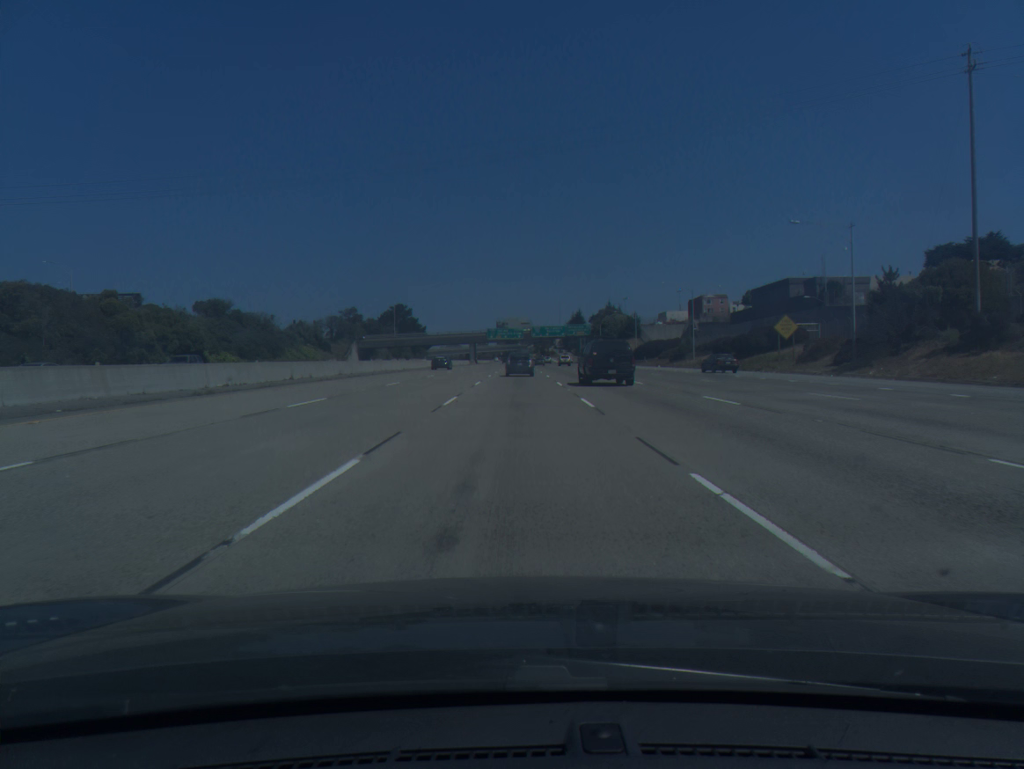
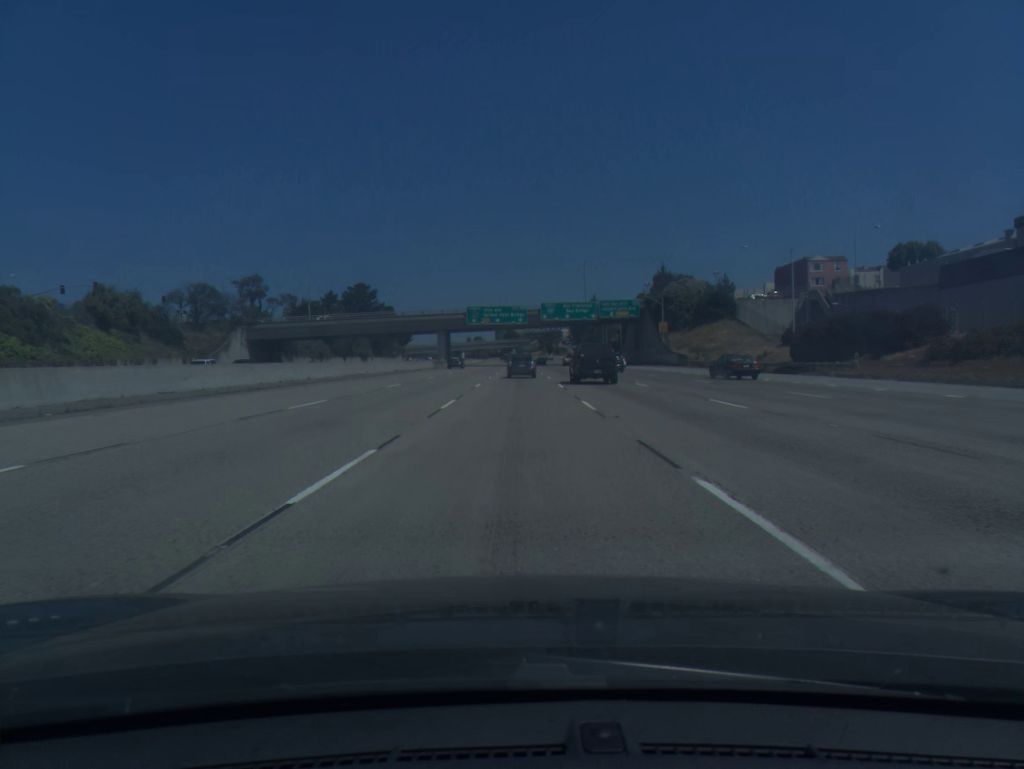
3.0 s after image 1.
(0.0, +85.5) m; 0°
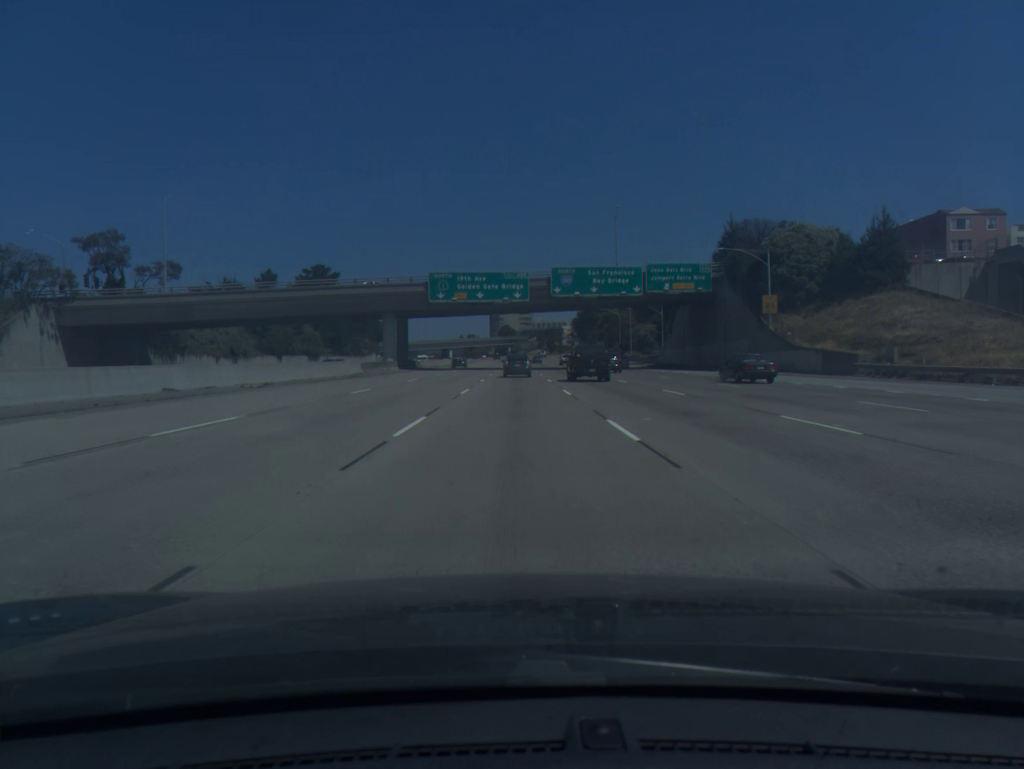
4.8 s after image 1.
(0.0, +49.8) m; 0°
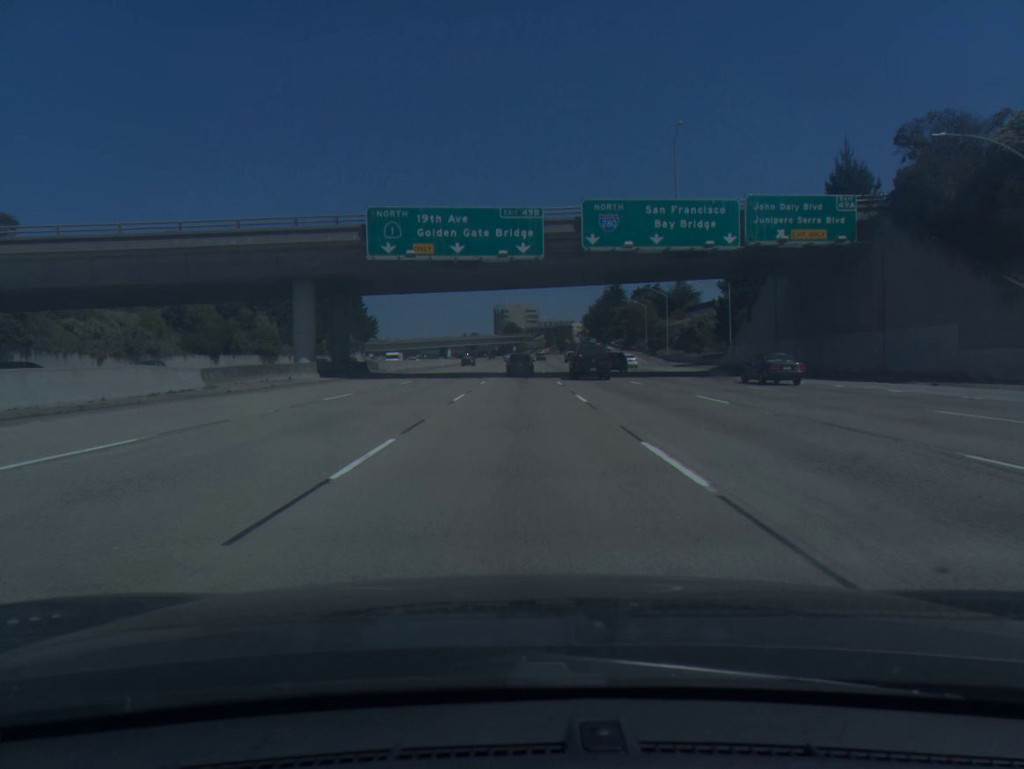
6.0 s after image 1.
(-0.1, +32.9) m; 0°
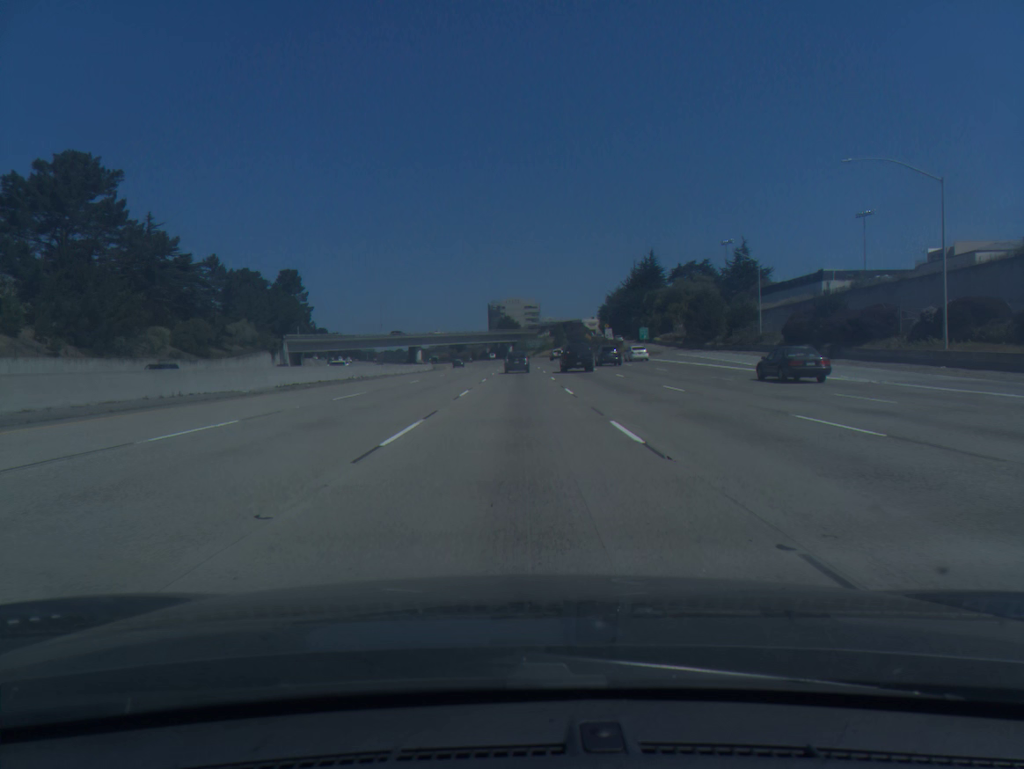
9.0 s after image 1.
(+0.3, +81.9) m; 0°
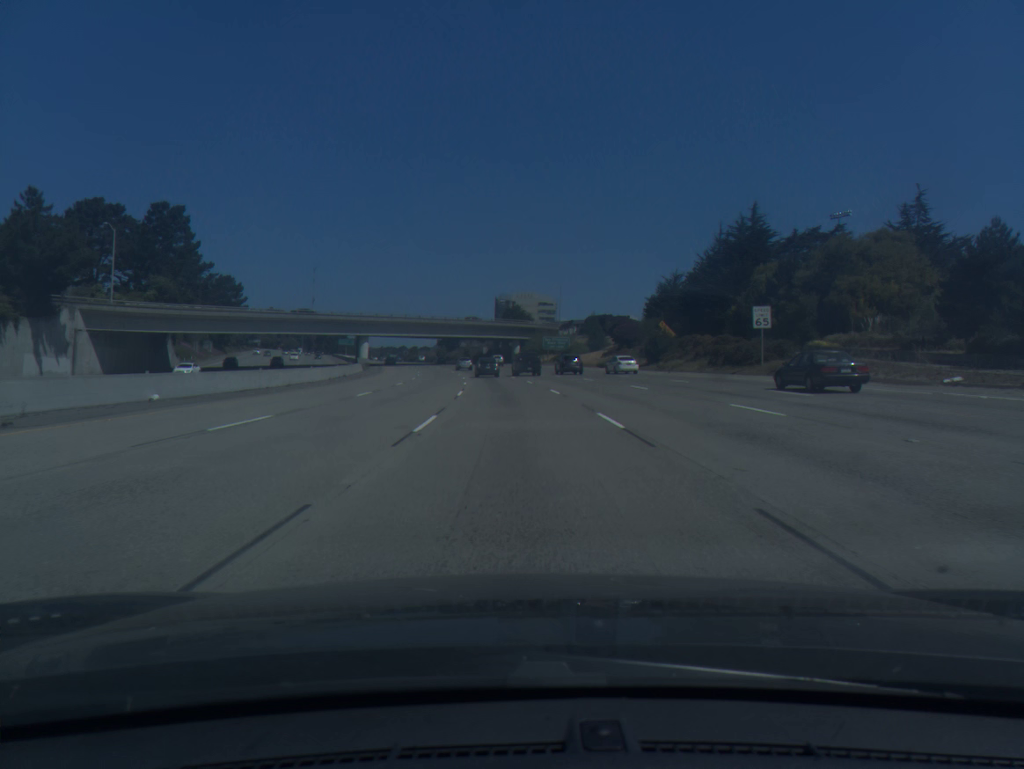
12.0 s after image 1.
(-0.2, +82.8) m; -1°
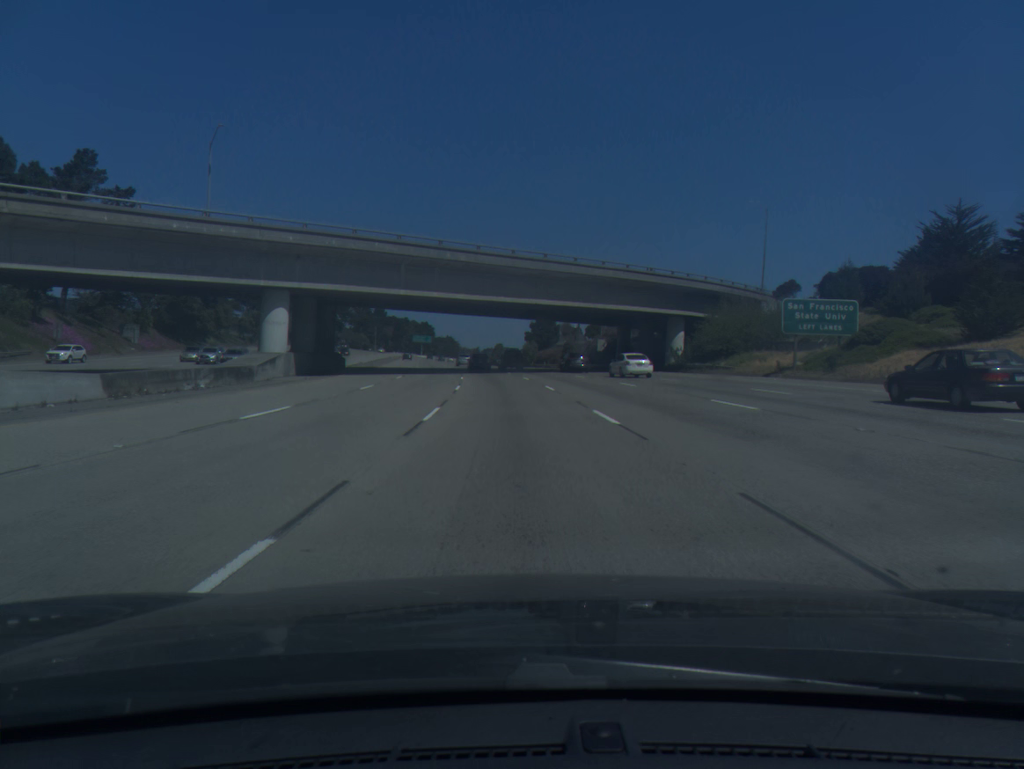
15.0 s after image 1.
(-5.0, +84.3) m; -7°
